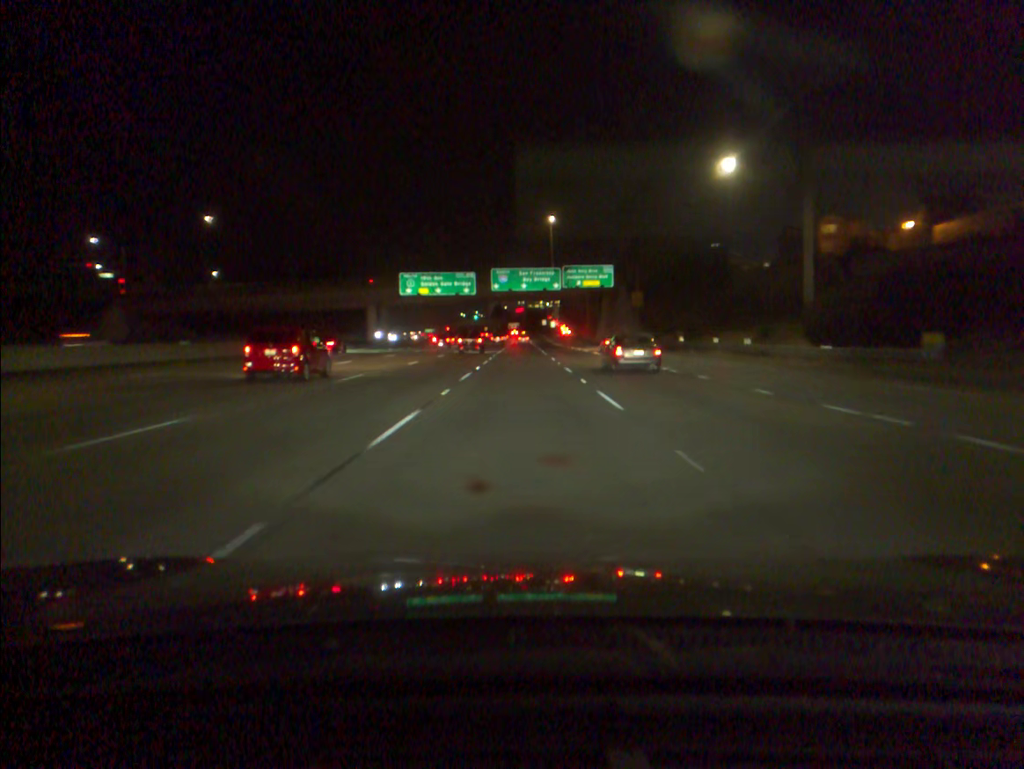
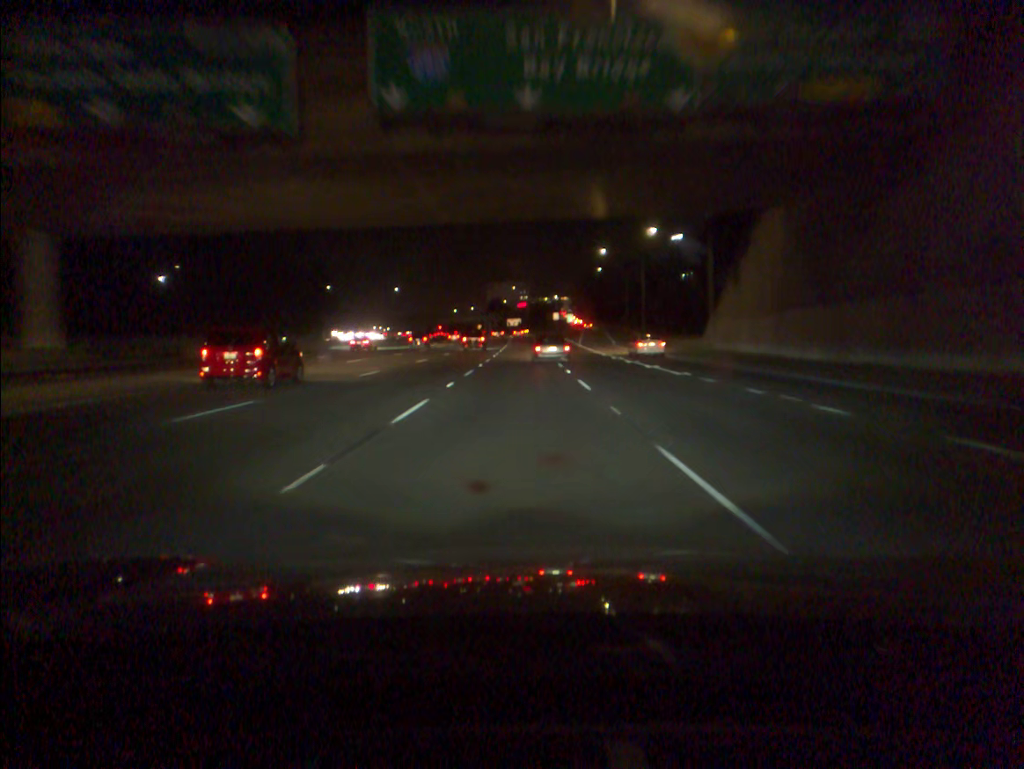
(-0.1, +82.3) m; 0°
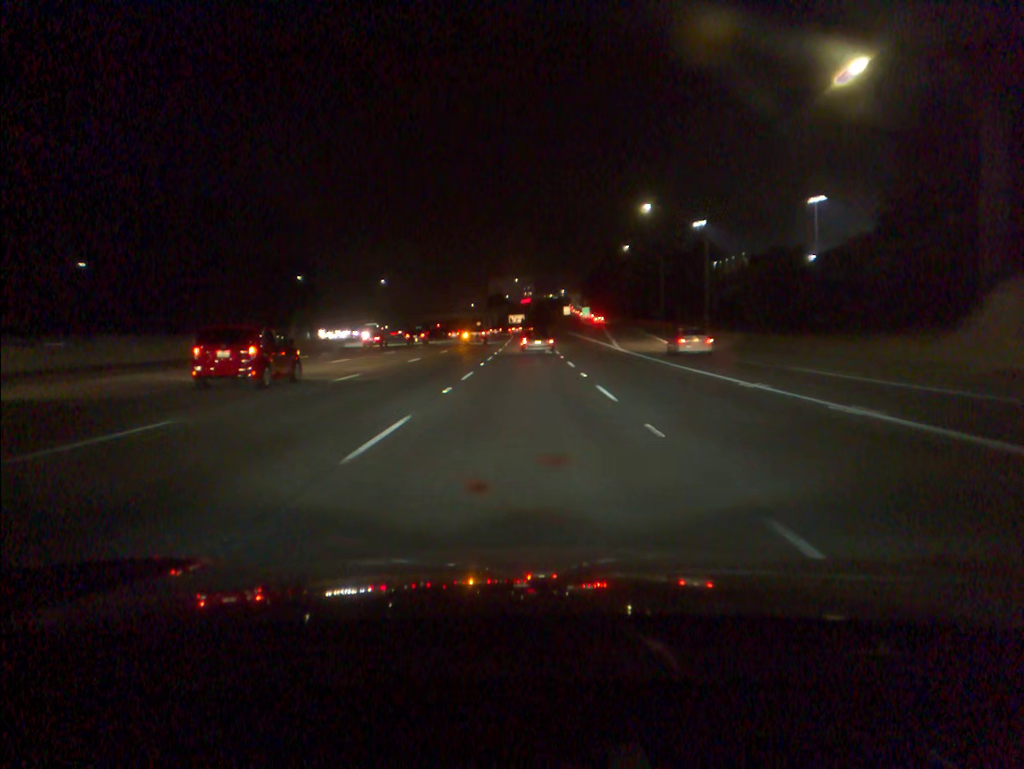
(0.0, +33.0) m; 0°
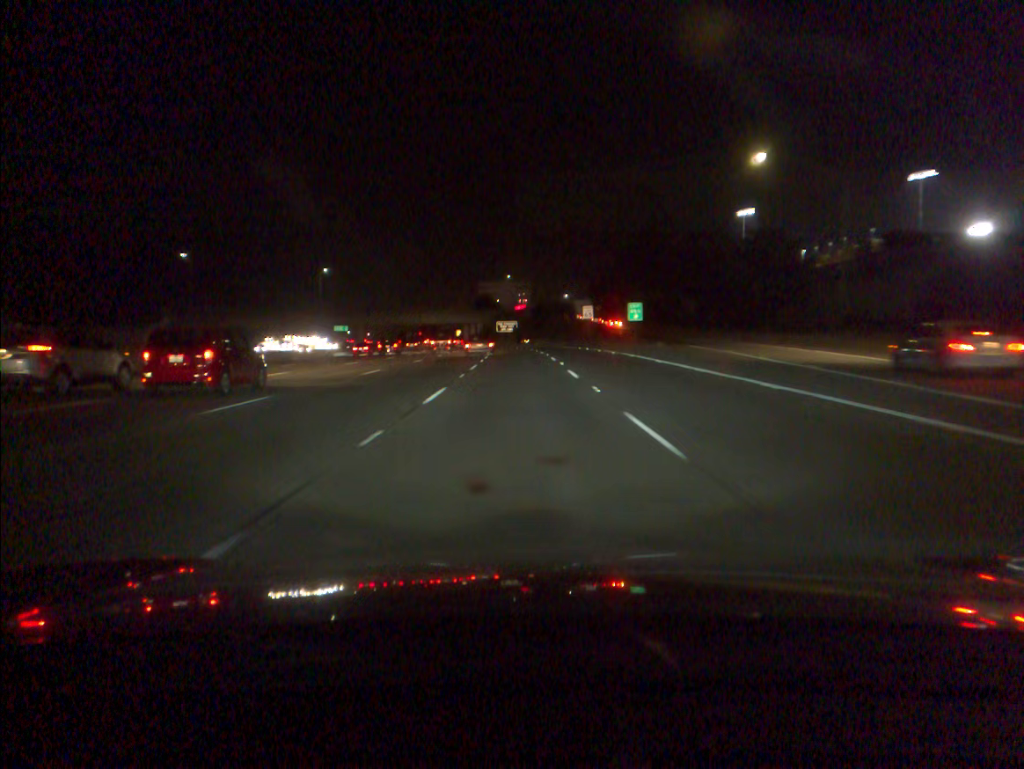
(+0.2, +65.8) m; 0°
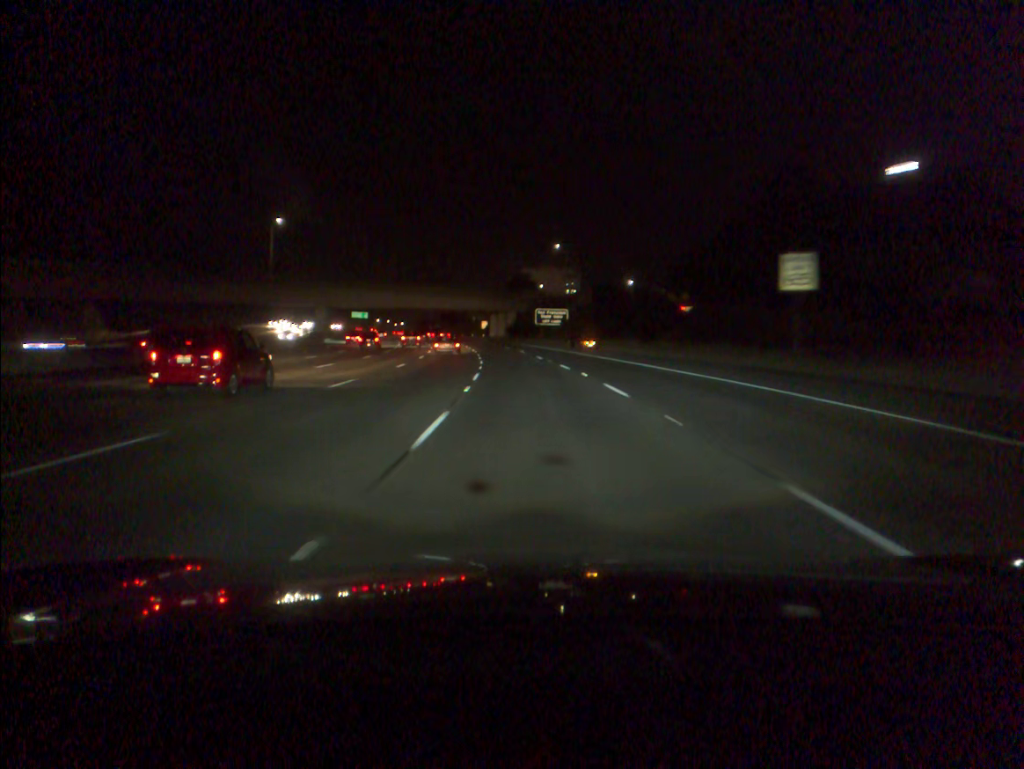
(-1.3, +64.4) m; -3°
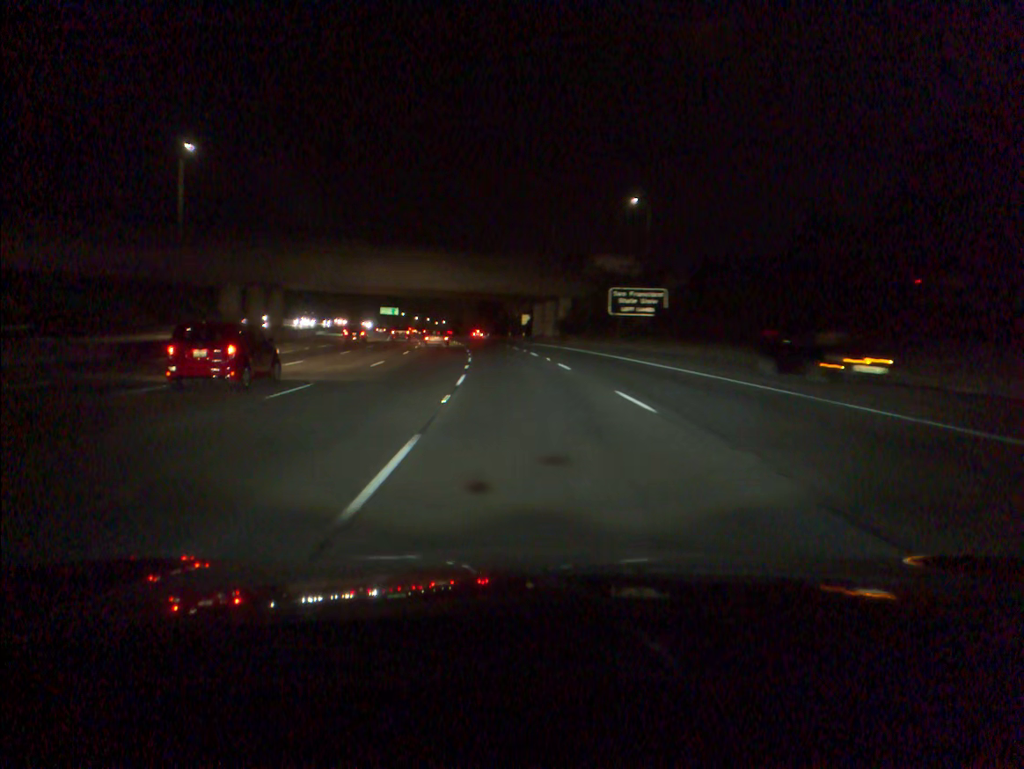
(-1.2, +47.4) m; -3°
